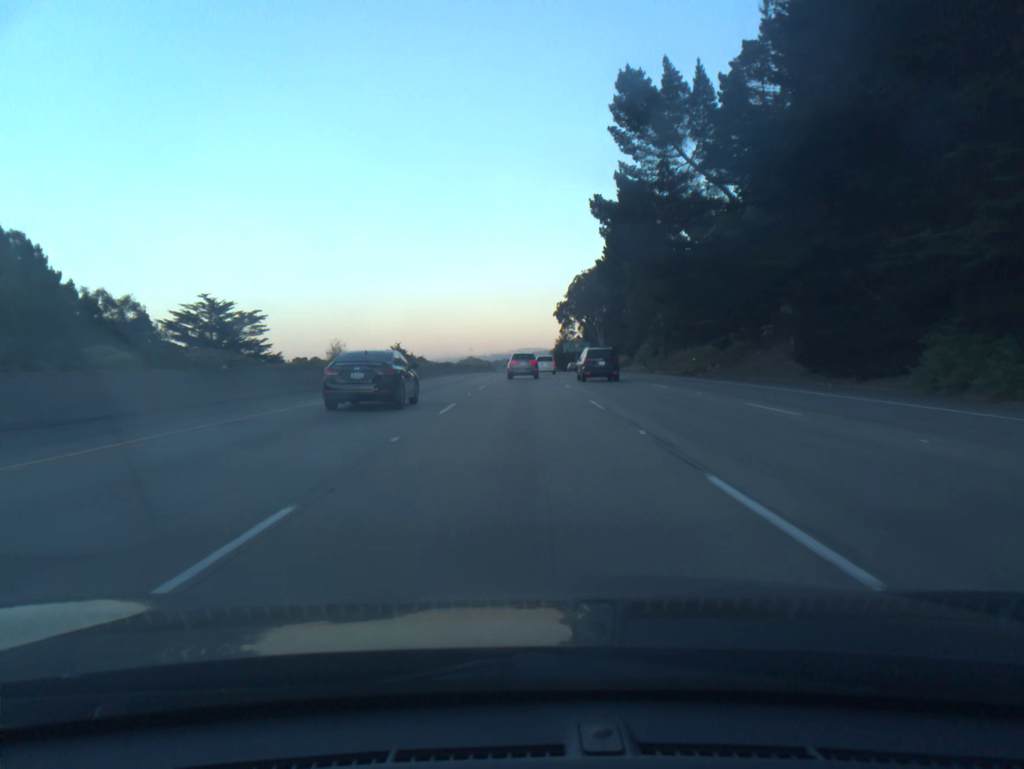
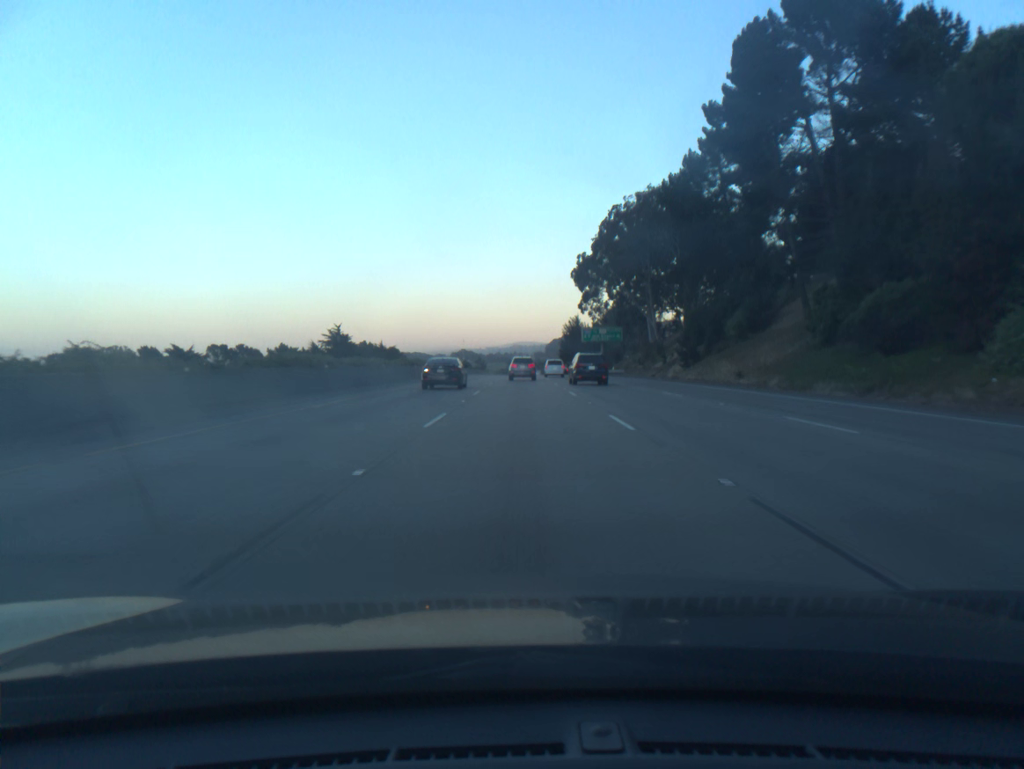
(+0.5, +75.8) m; 0°
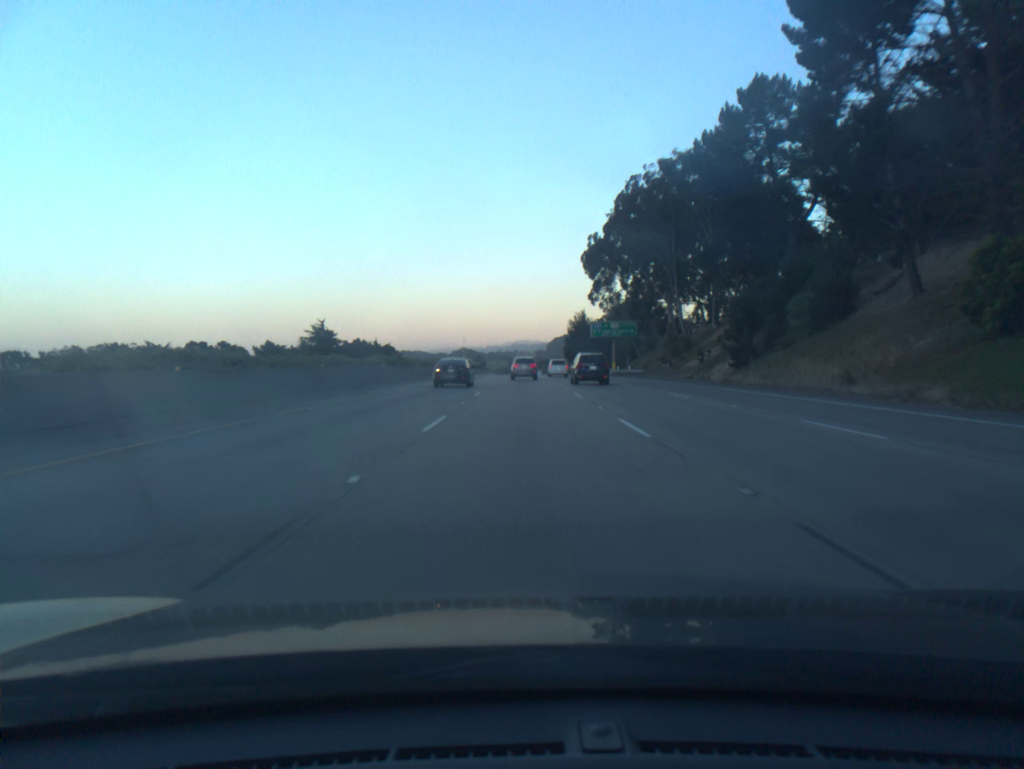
(0.0, +15.5) m; 0°
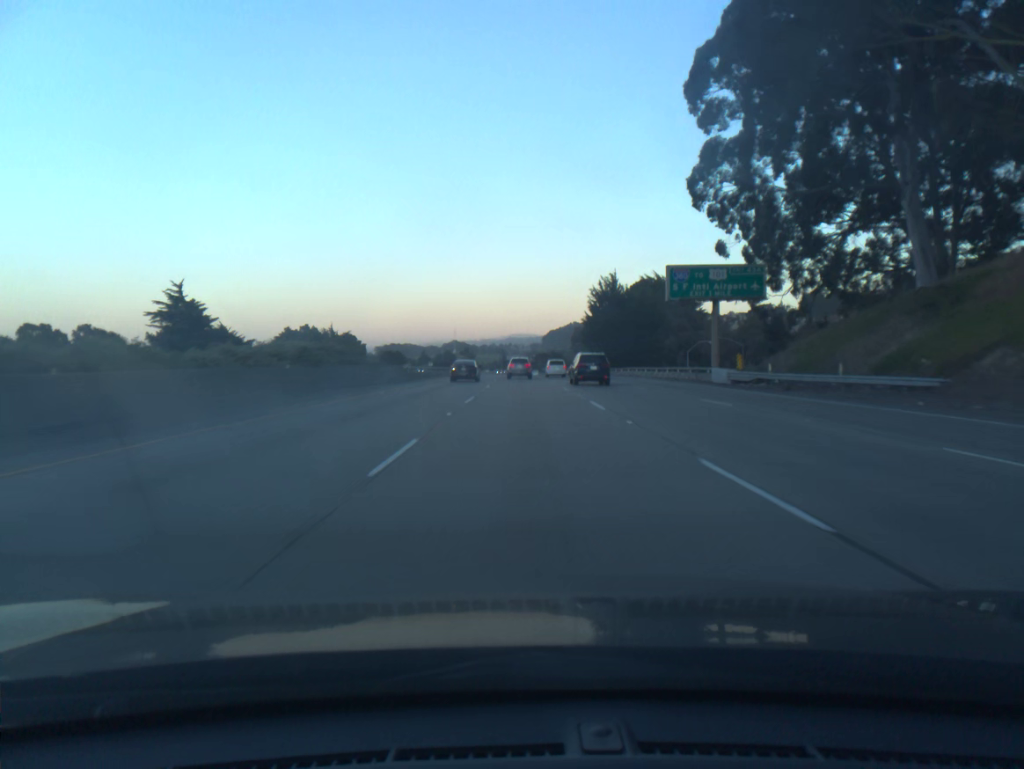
(+0.1, +63.5) m; 0°
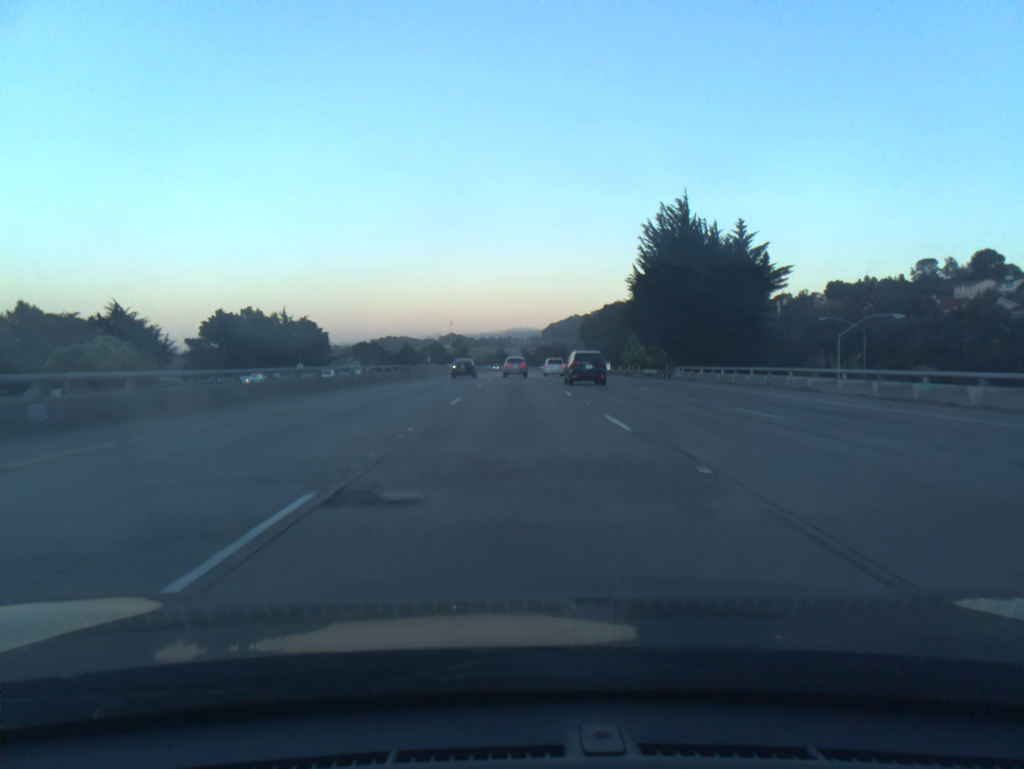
(+0.1, +48.9) m; 0°
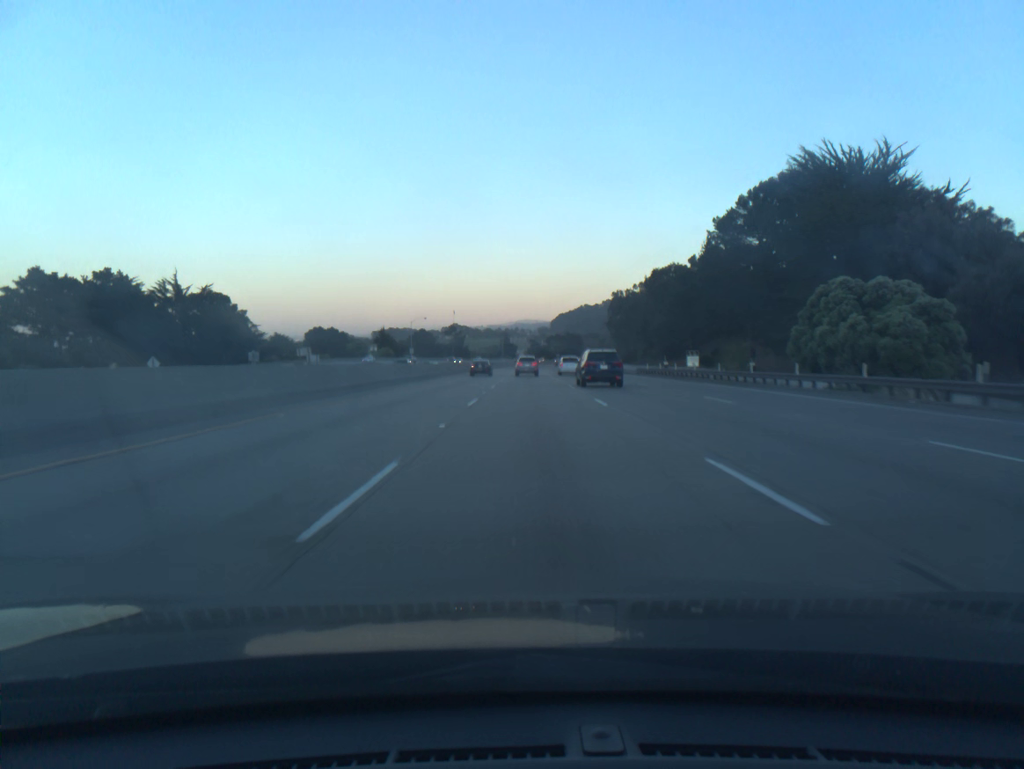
(-0.4, +66.5) m; -1°
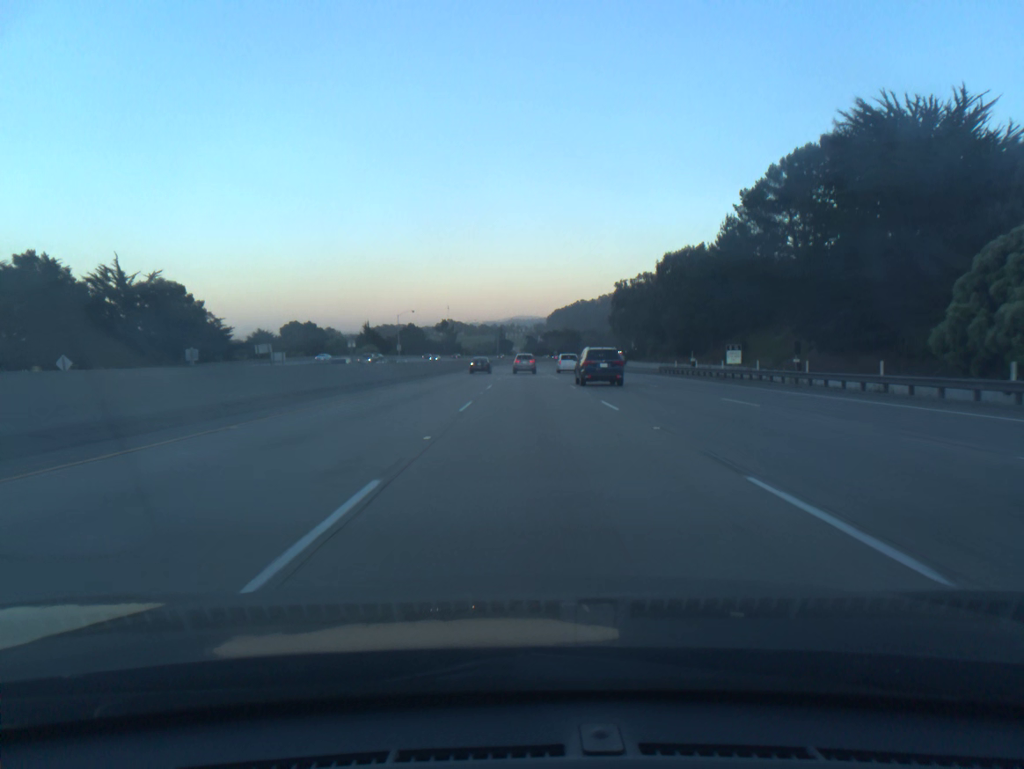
(0.0, +16.8) m; 0°
